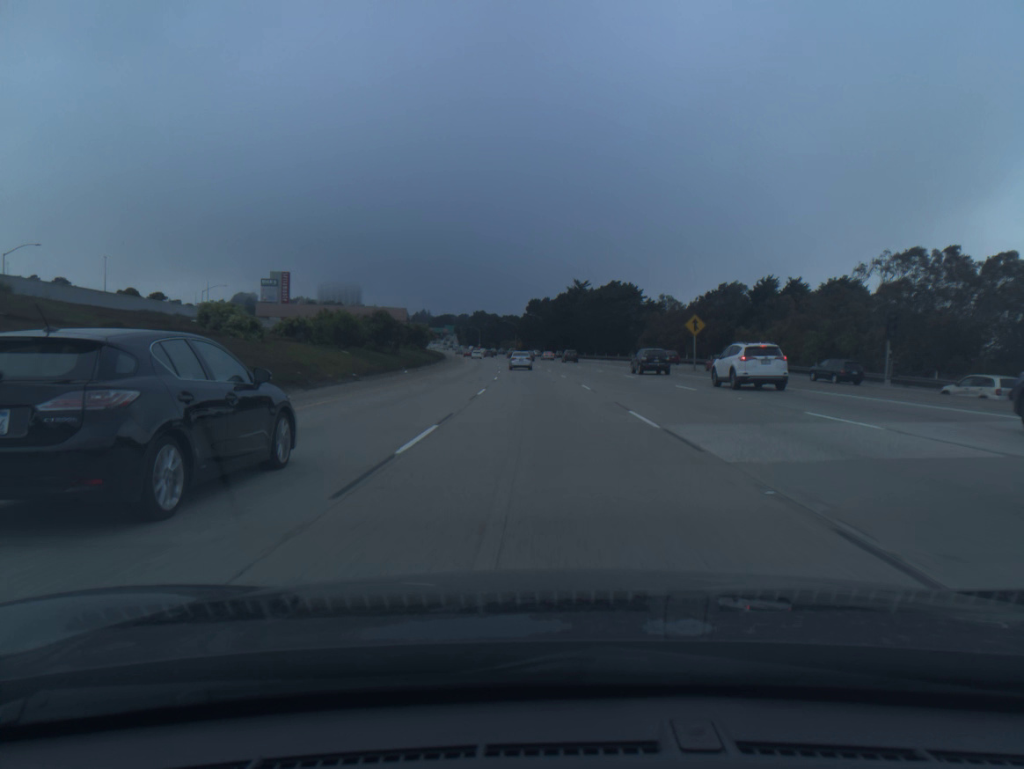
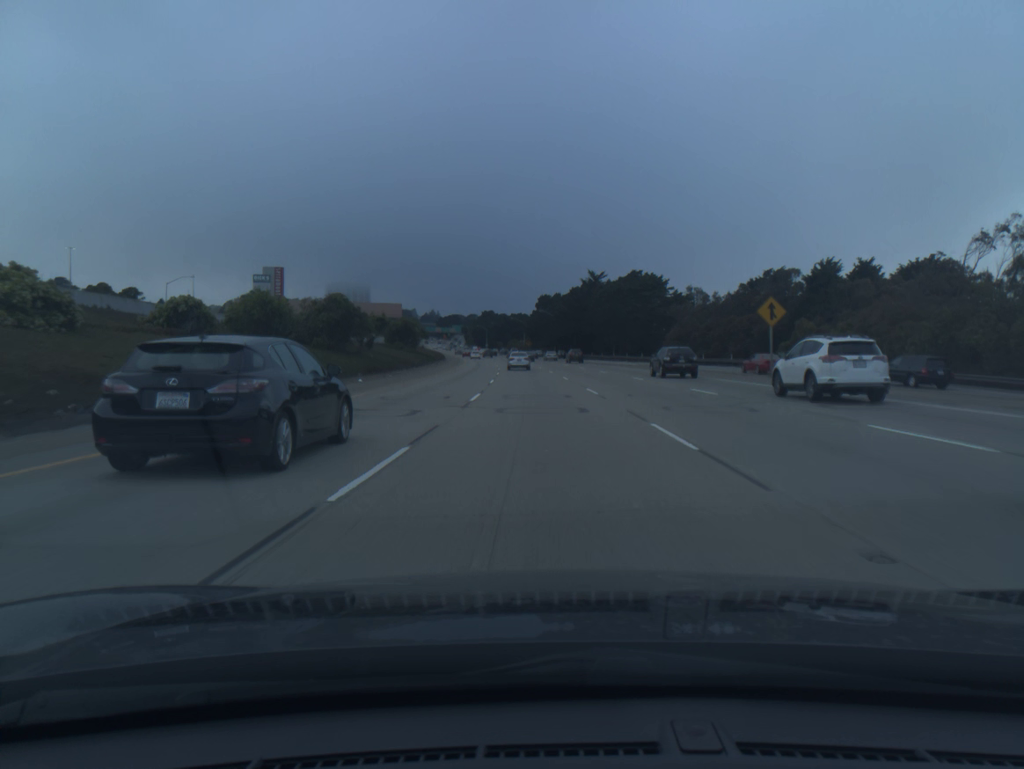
(-0.1, +17.7) m; -1°
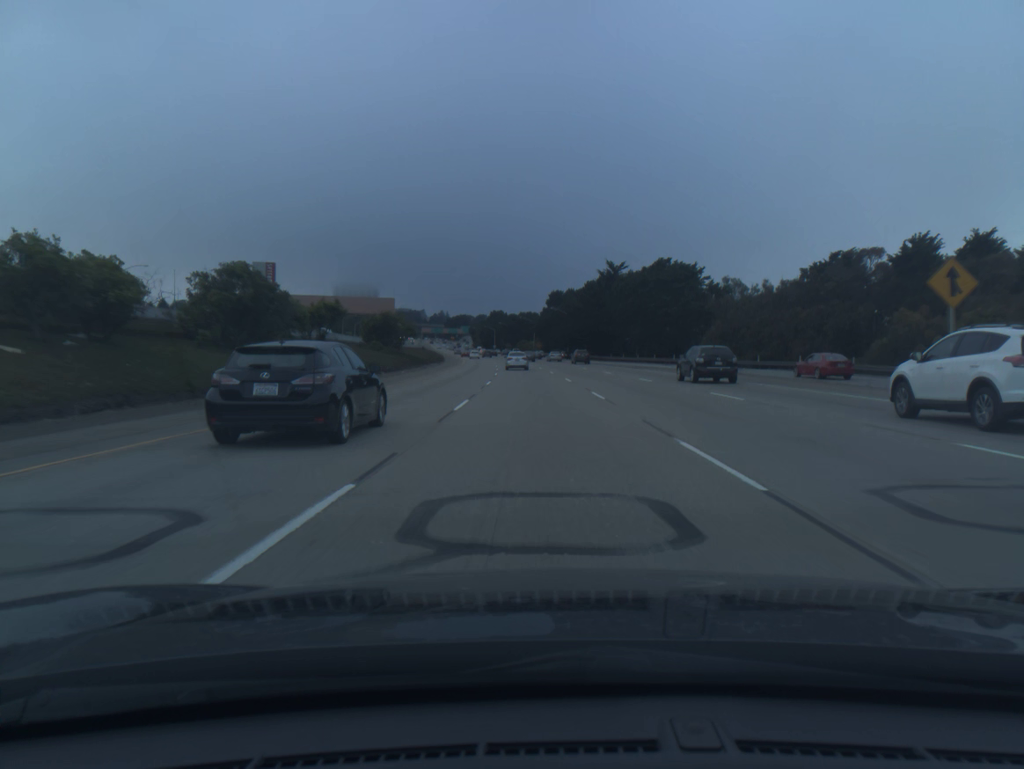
(-0.1, +17.6) m; -1°
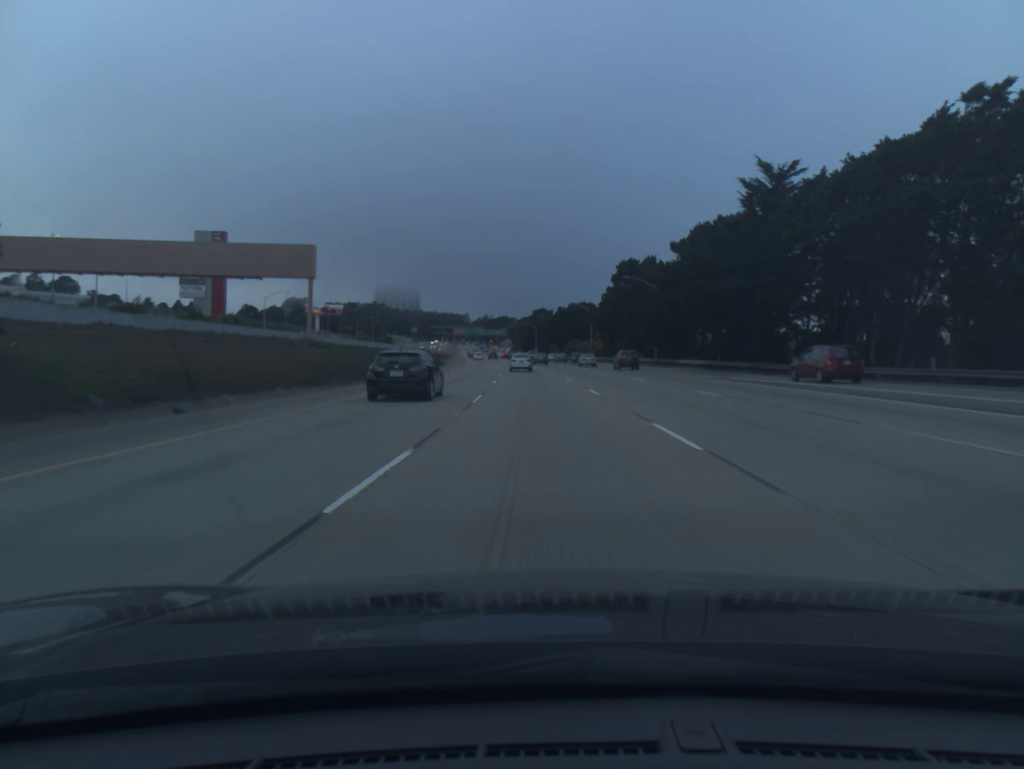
(-2.2, +70.0) m; -4°
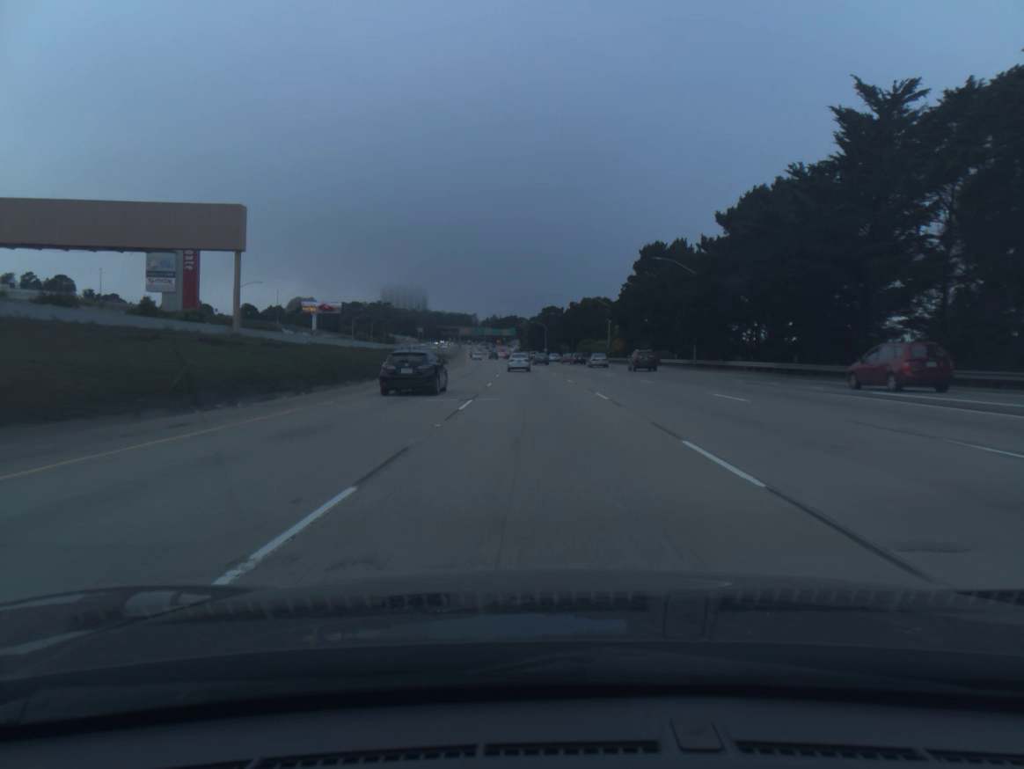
(-0.1, +17.5) m; -1°
